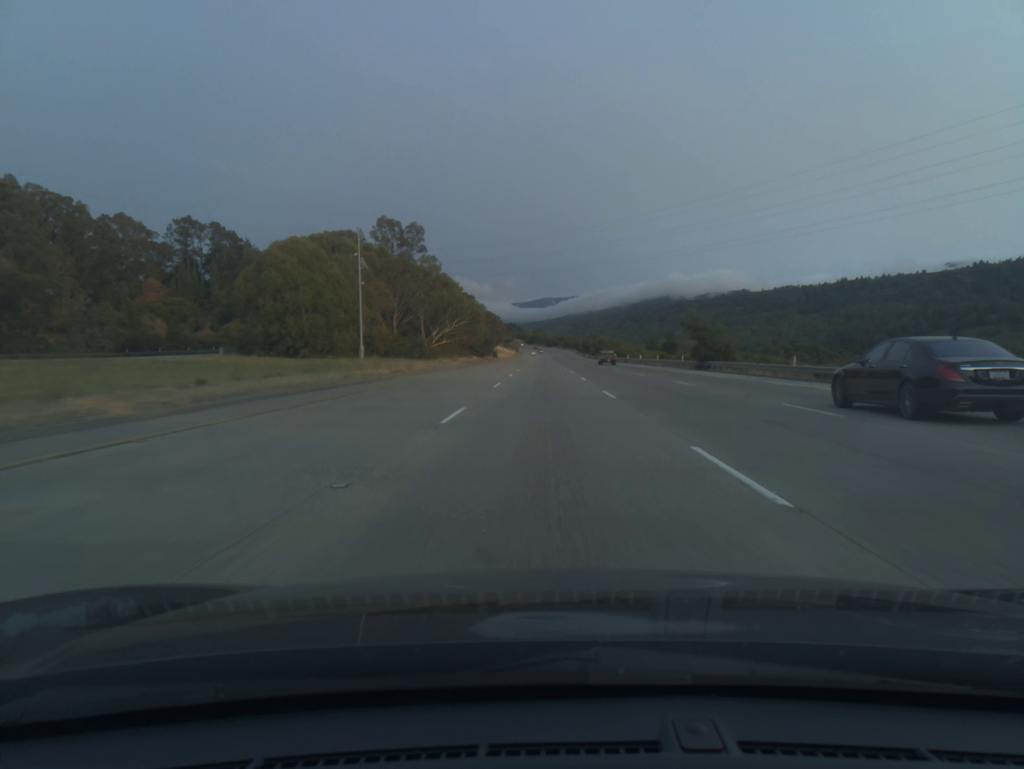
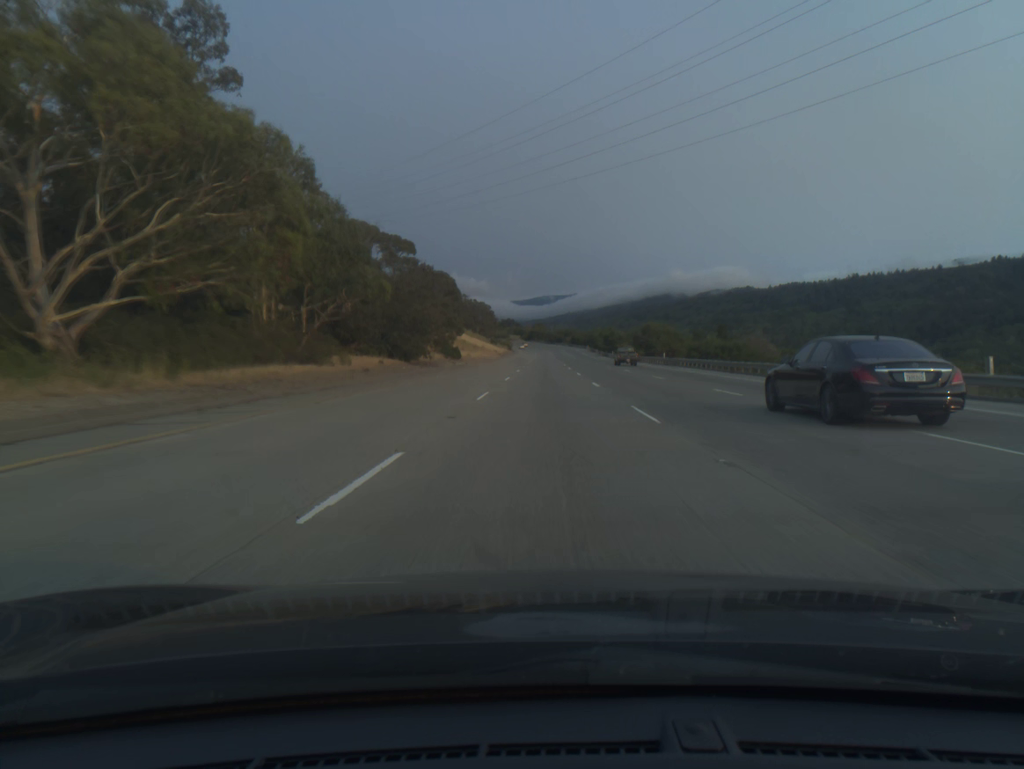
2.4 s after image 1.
(0.0, +79.5) m; 0°
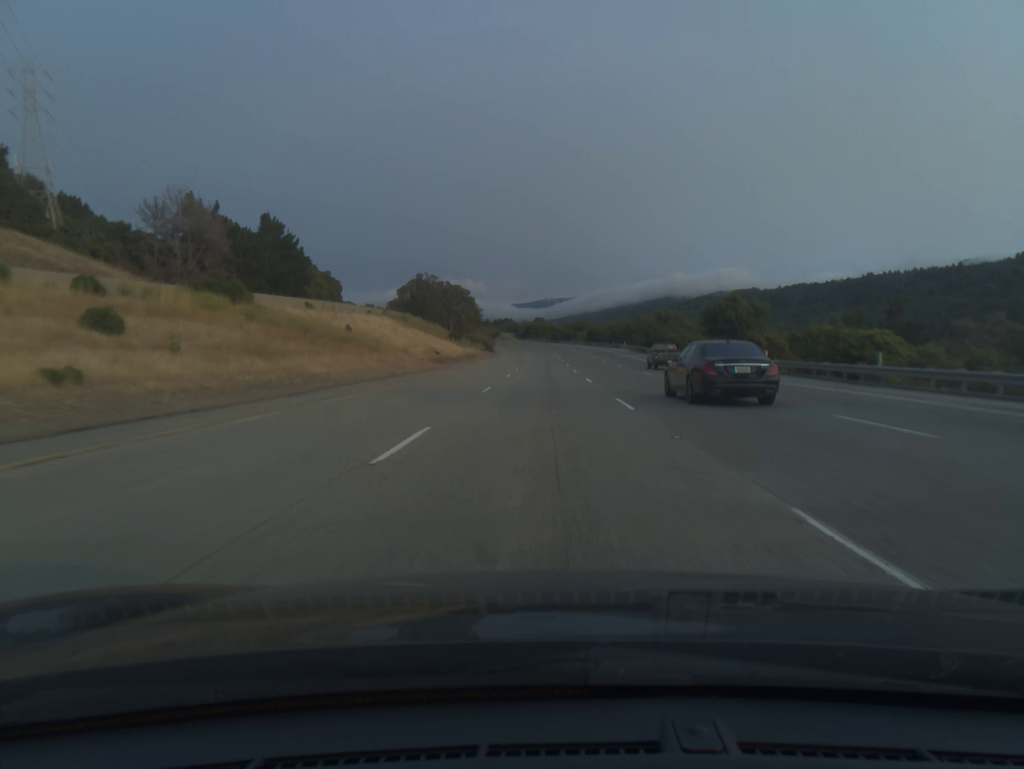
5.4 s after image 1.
(+0.2, +99.3) m; 0°
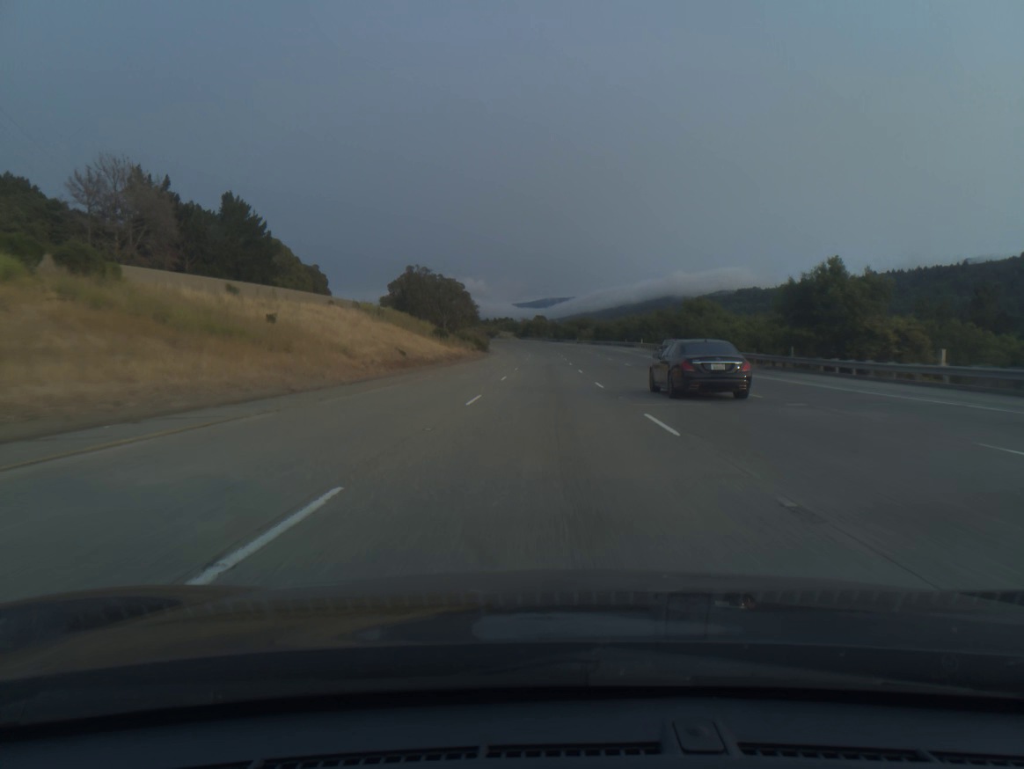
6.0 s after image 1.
(0.0, +19.9) m; 0°
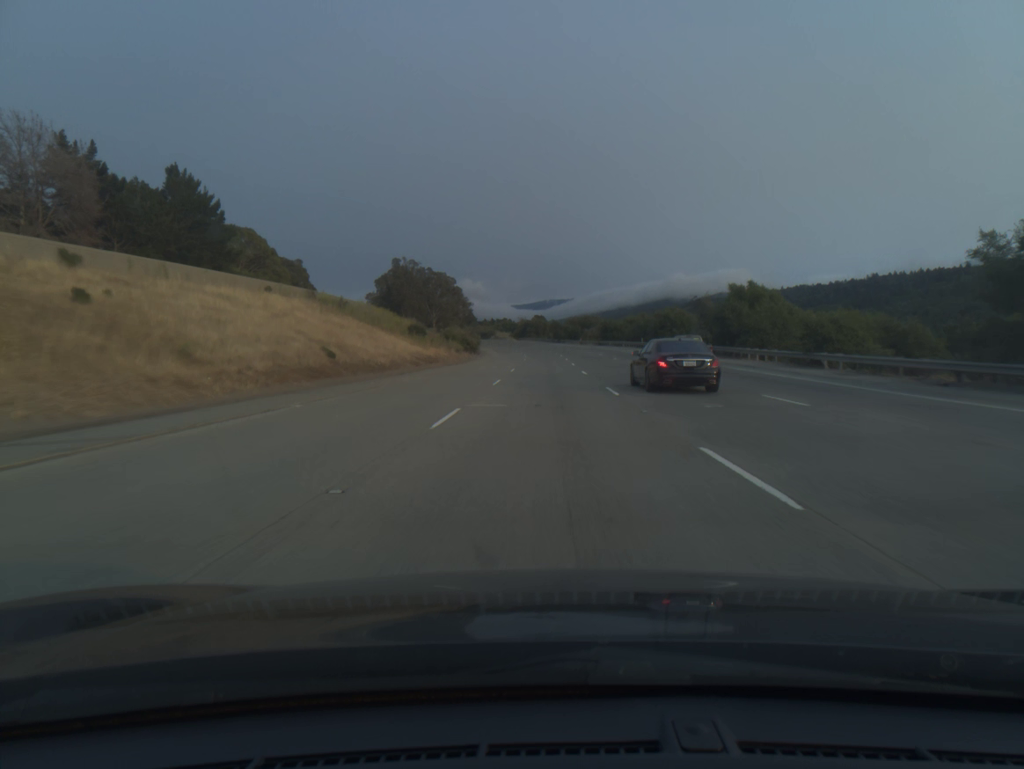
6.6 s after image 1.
(0.0, +19.8) m; 0°
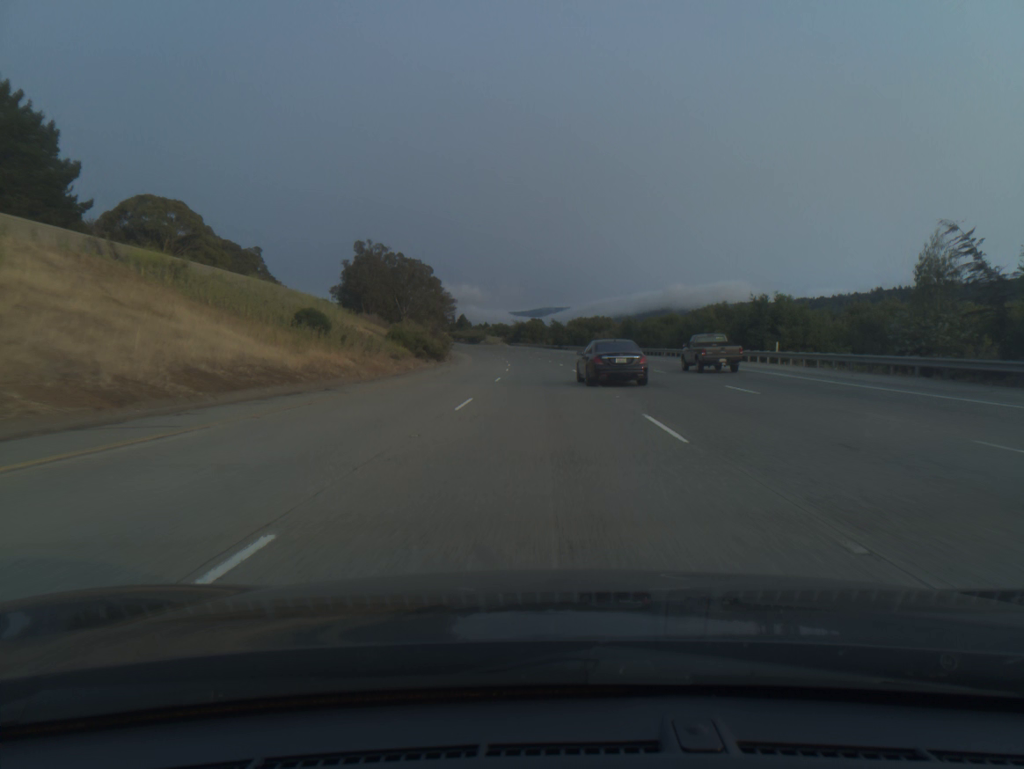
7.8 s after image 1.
(+0.1, +39.6) m; 0°
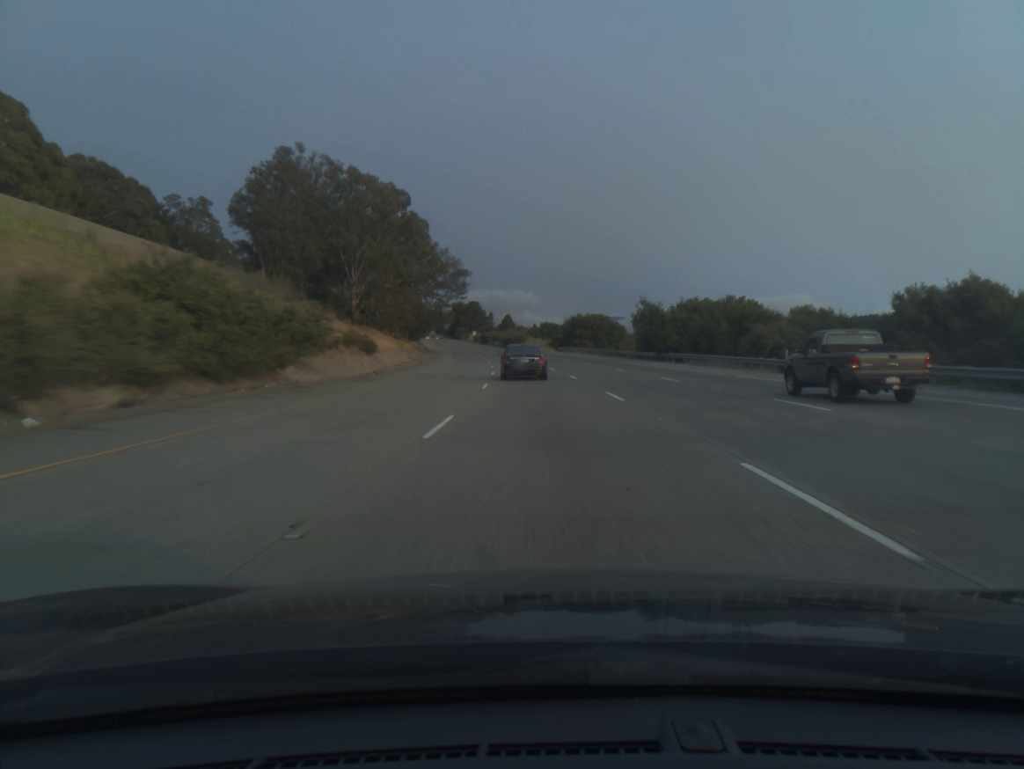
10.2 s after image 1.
(-1.9, +78.5) m; -4°
